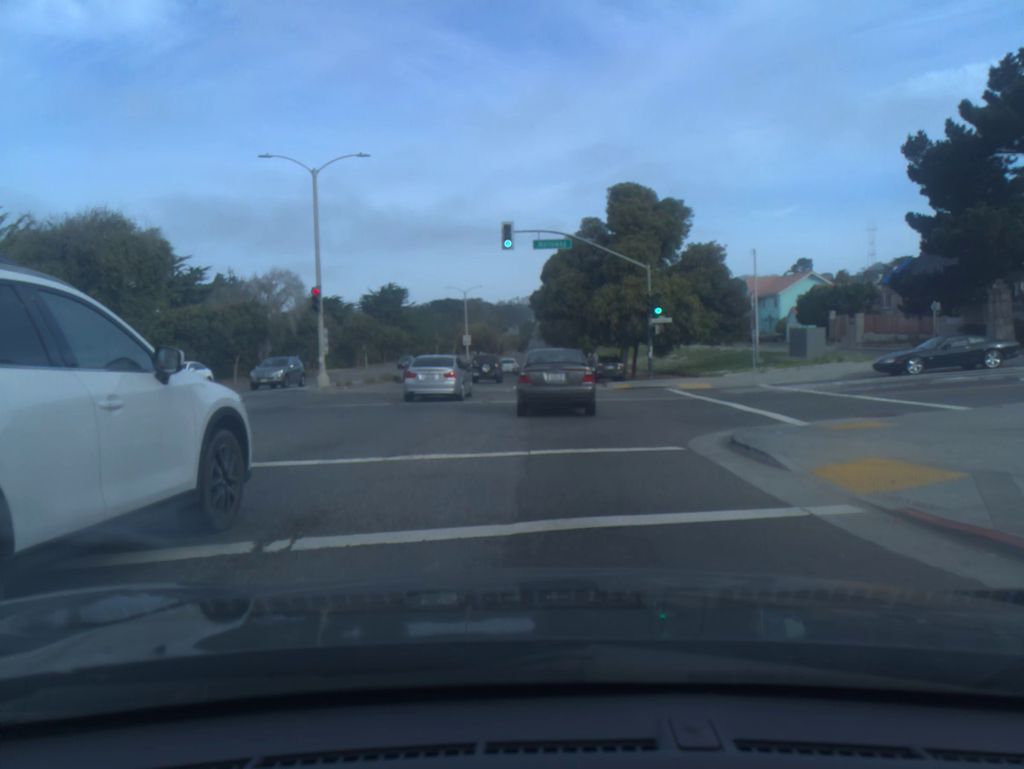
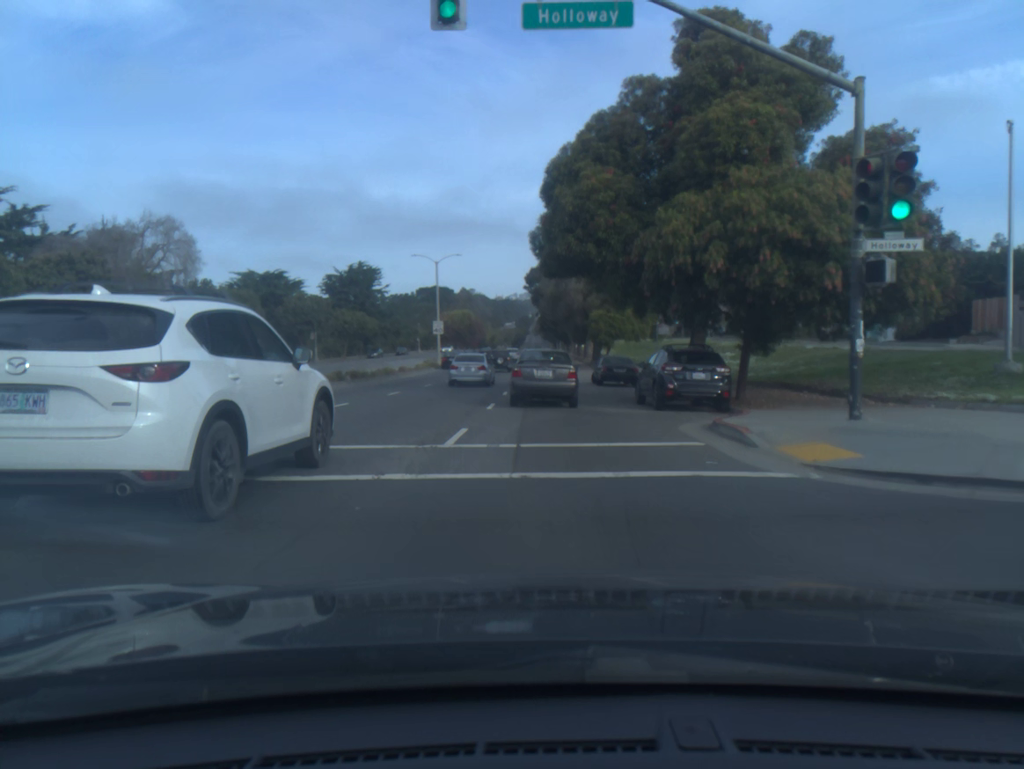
(+0.2, +24.4) m; +1°
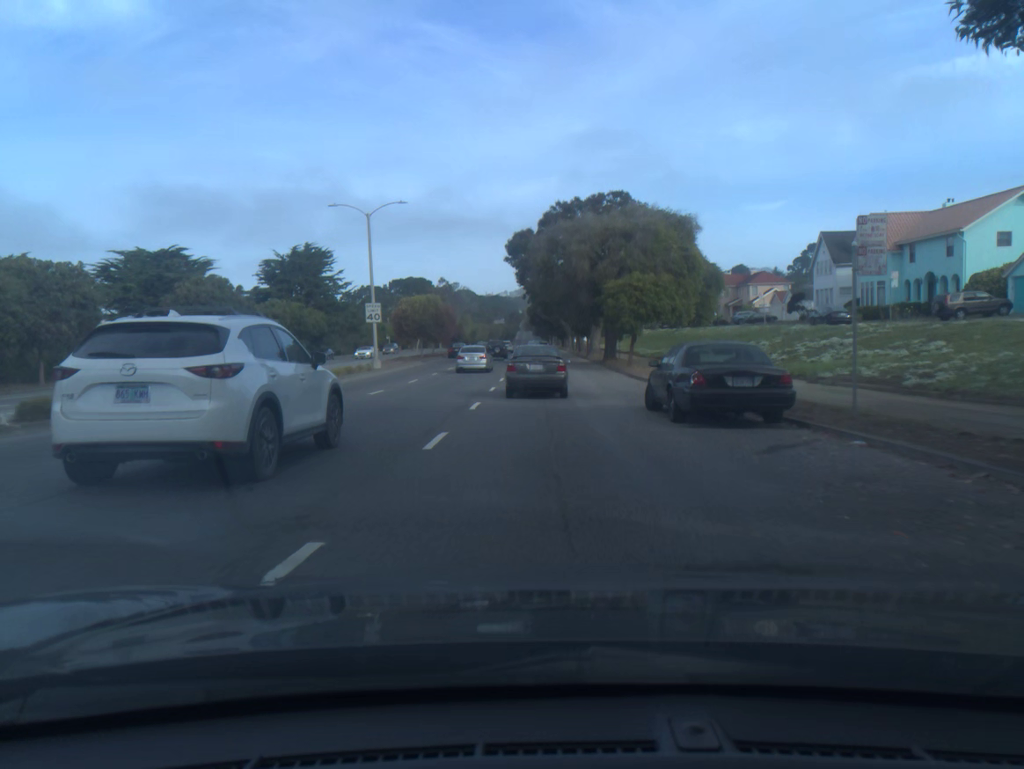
(+0.2, +23.0) m; +1°
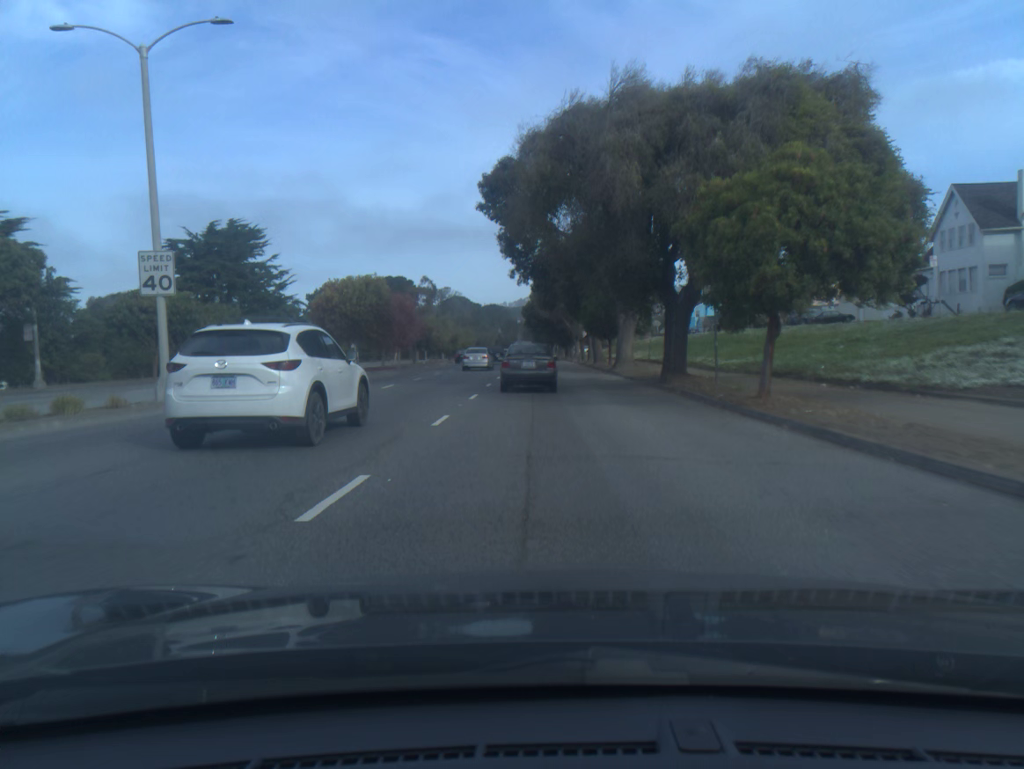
(0.0, +26.0) m; 0°
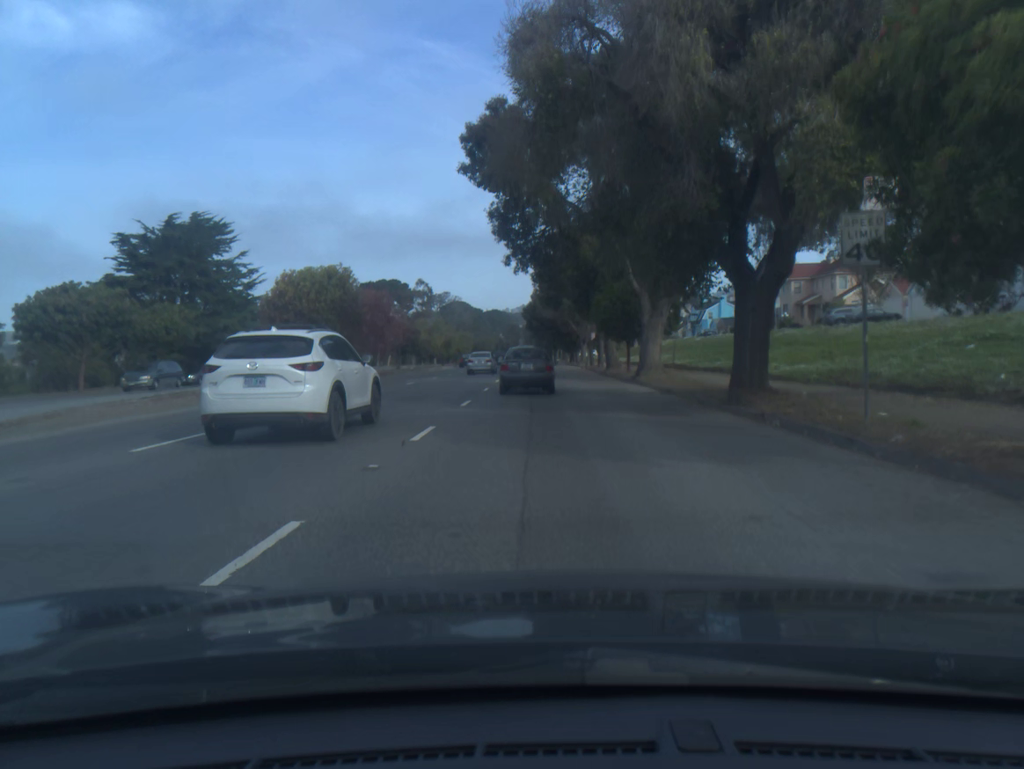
(0.0, +9.3) m; 0°
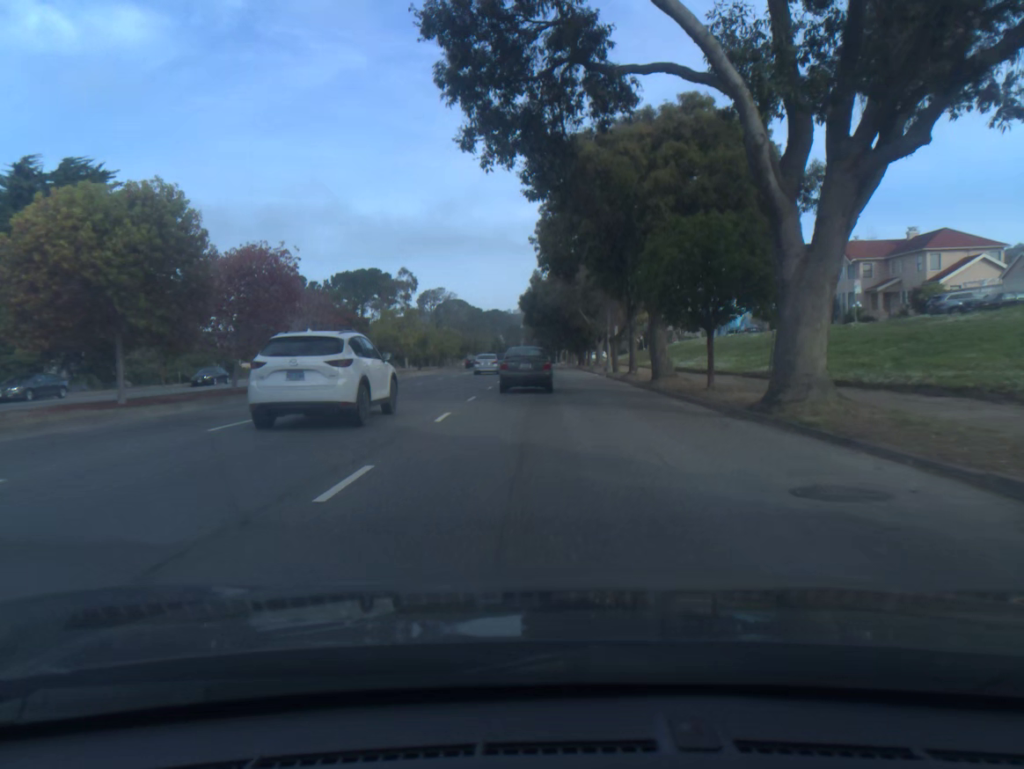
(0.0, +19.5) m; 0°
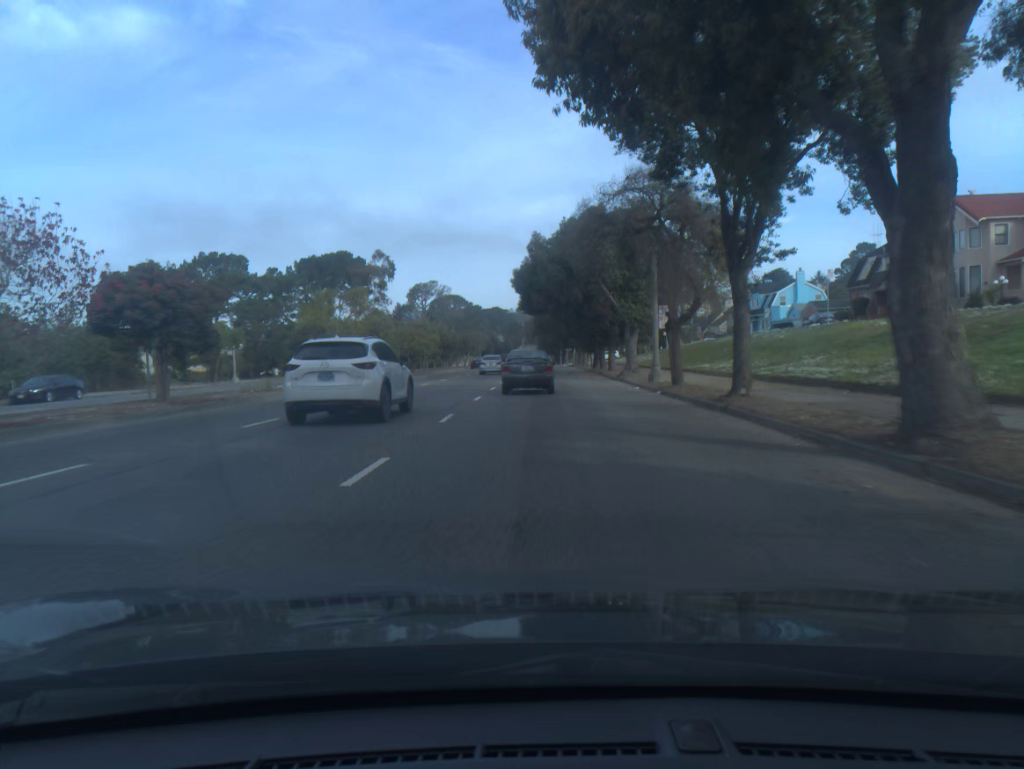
(0.0, +20.5) m; 0°
